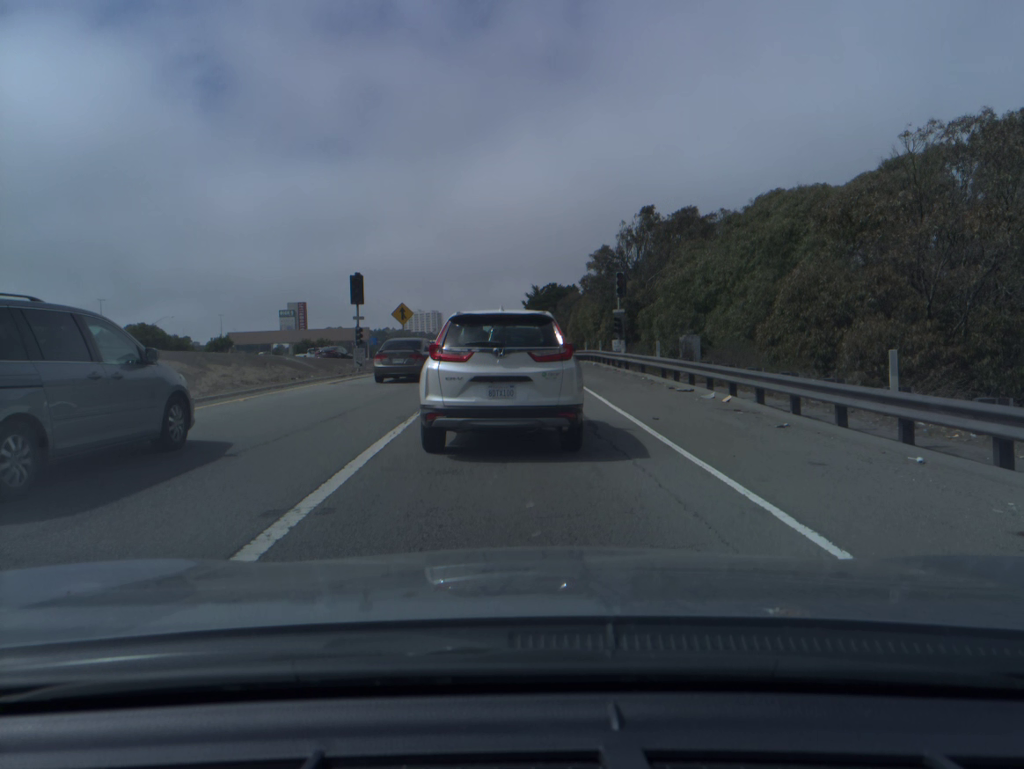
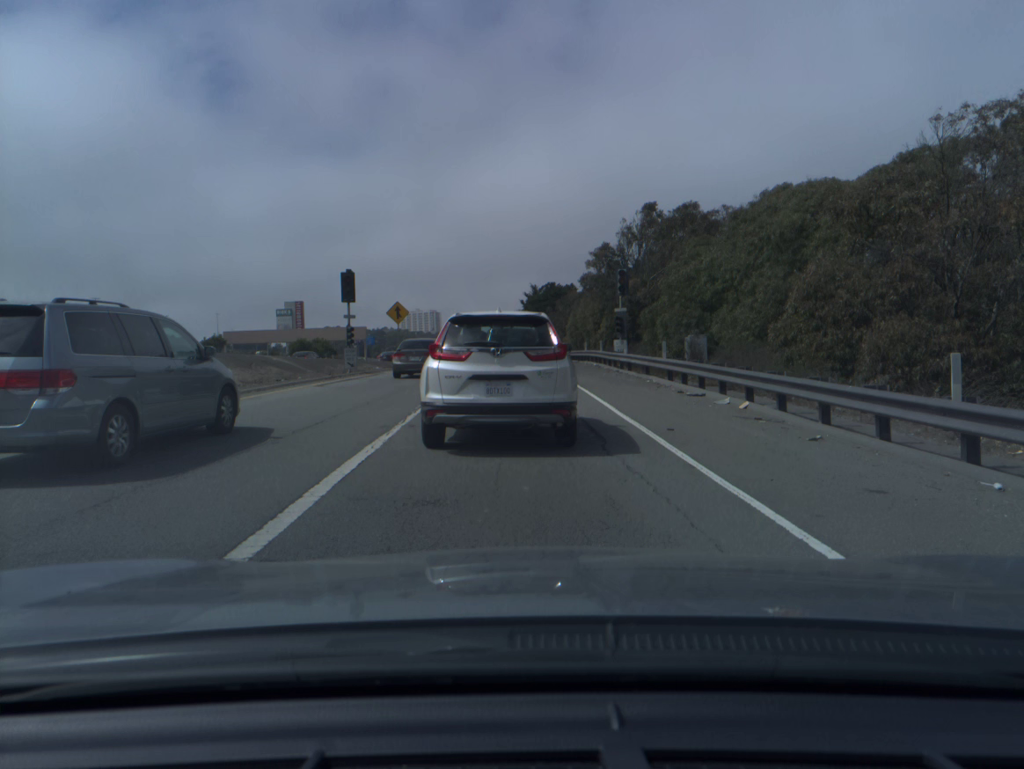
(0.0, +1.5) m; 0°
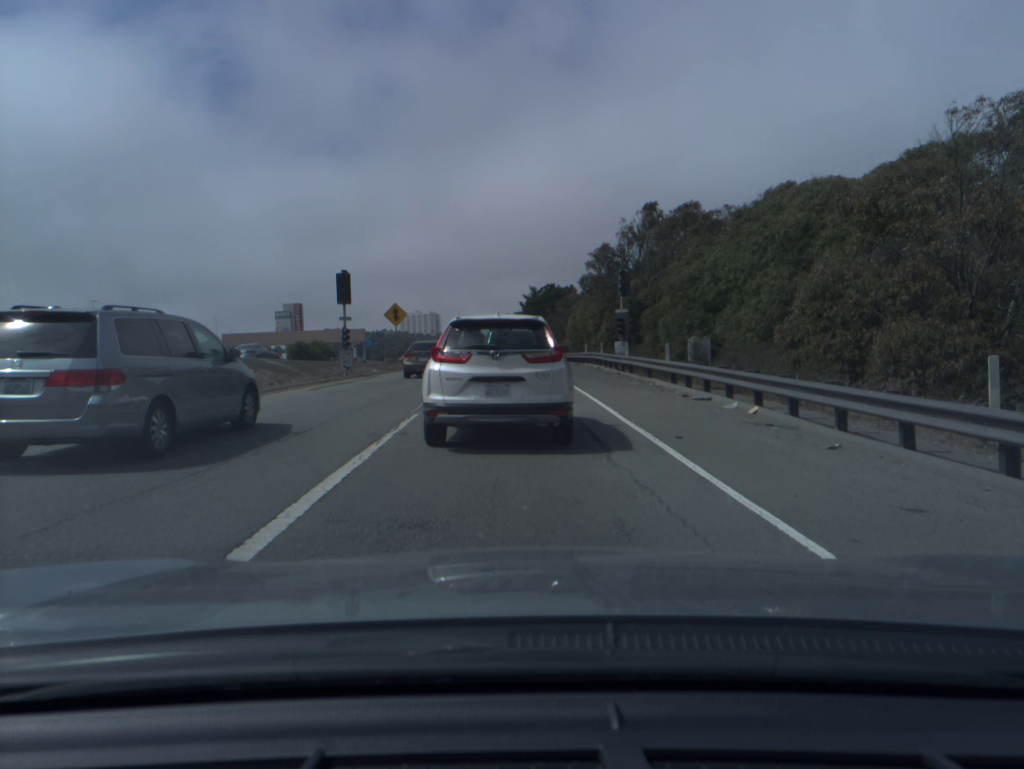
(0.0, +0.7) m; 0°
